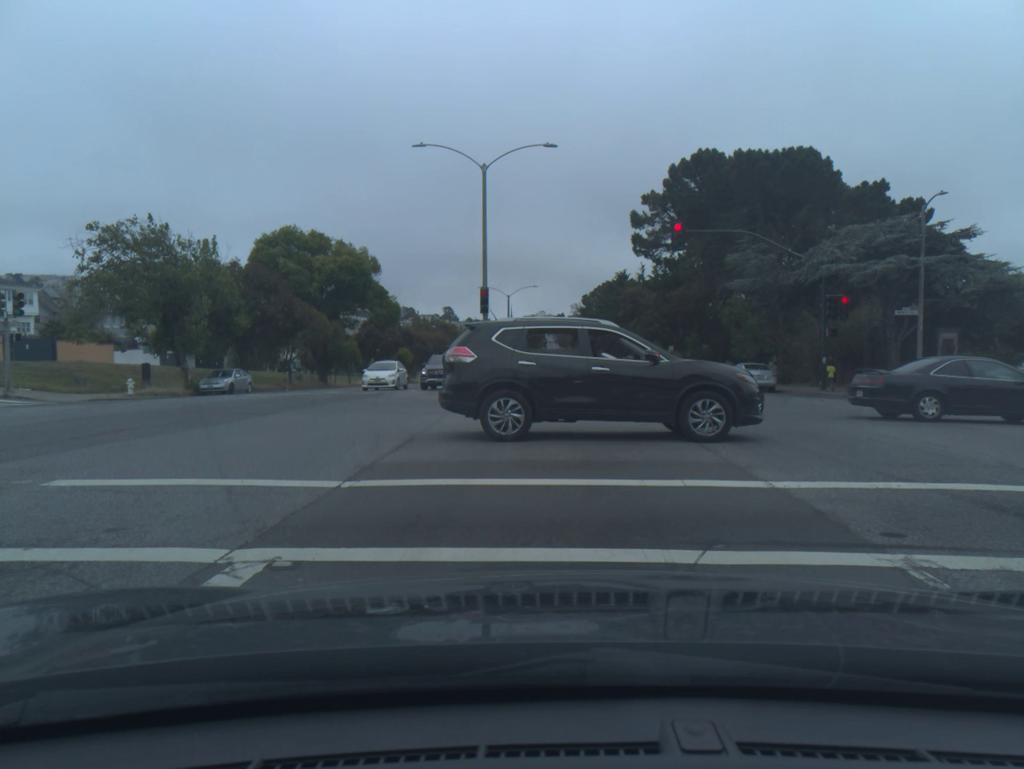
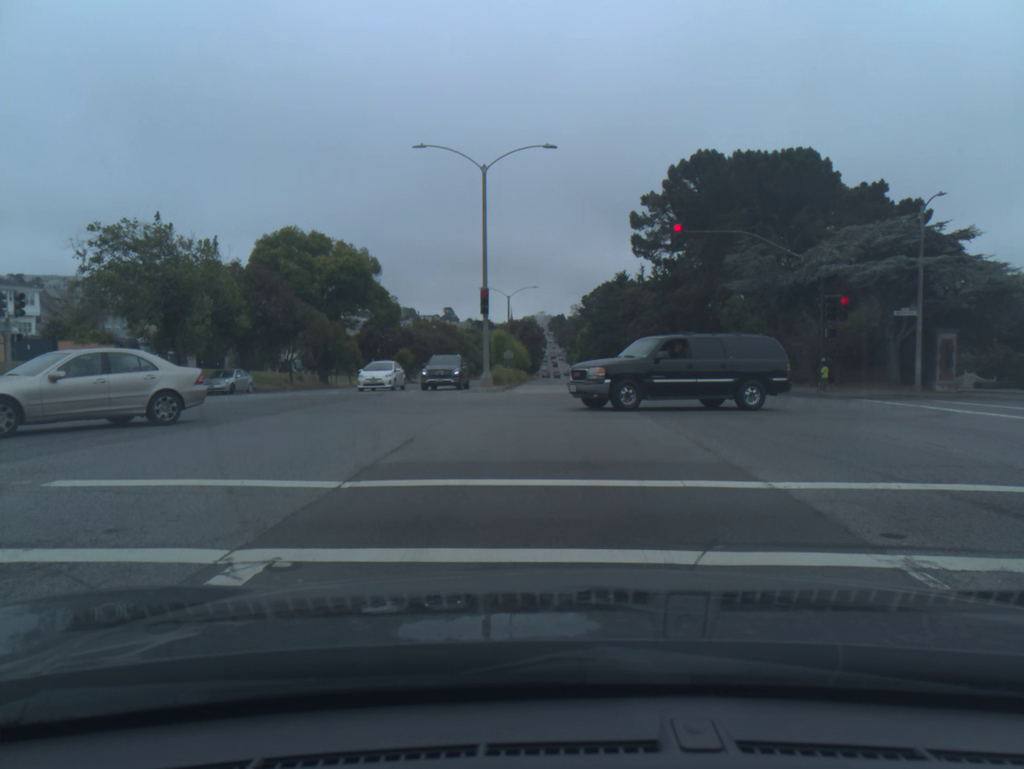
(0.0, 0.0) m; 0°
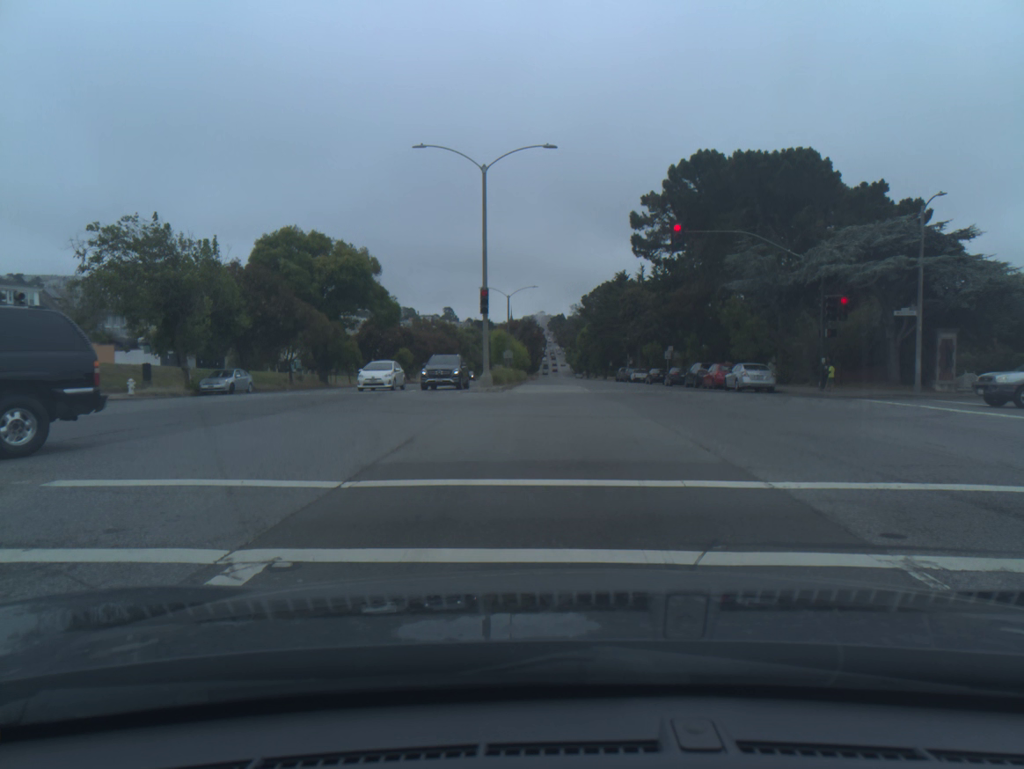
(0.0, +0.1) m; 0°
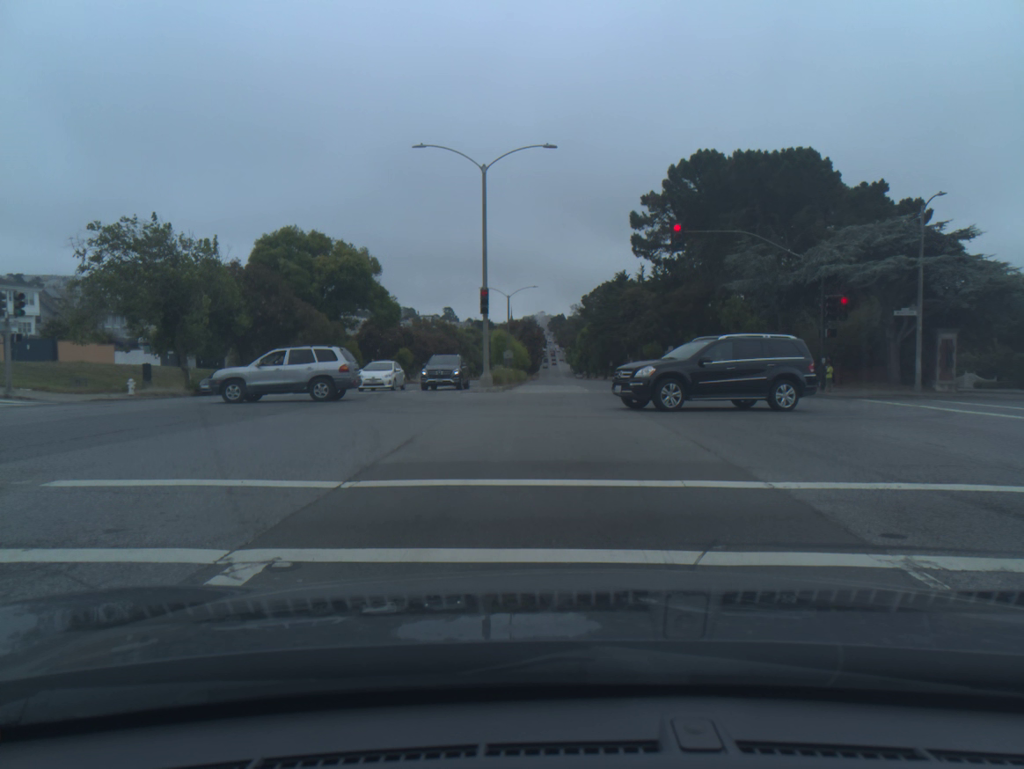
(0.0, 0.0) m; 0°
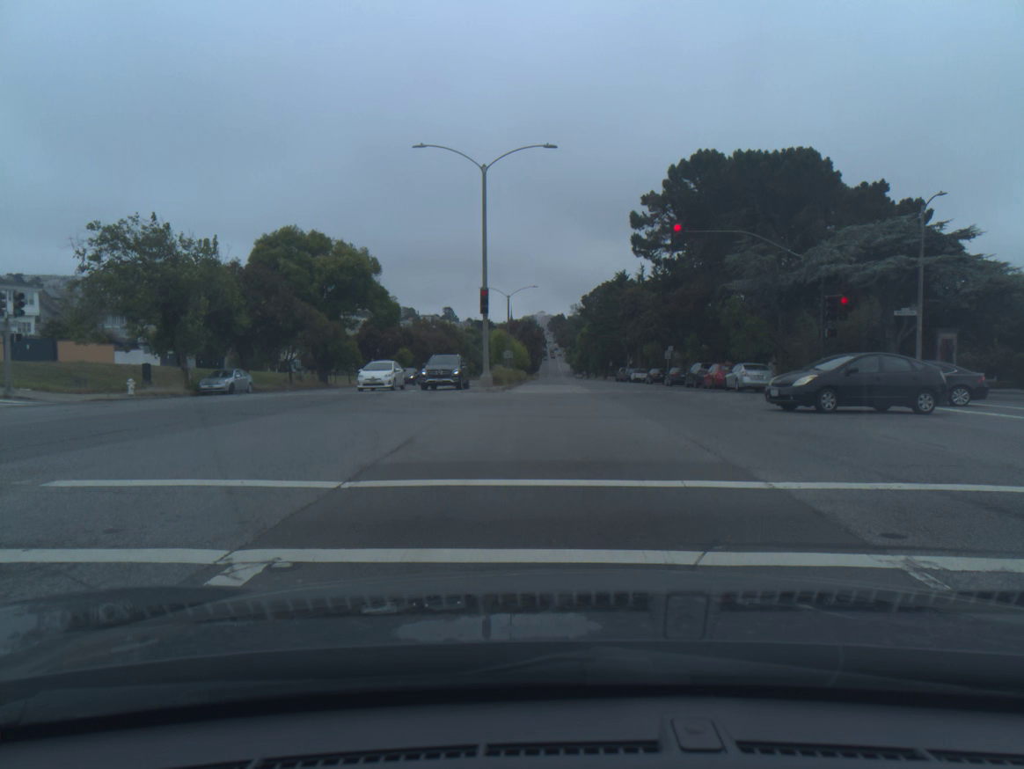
(+0.1, 0.0) m; 0°
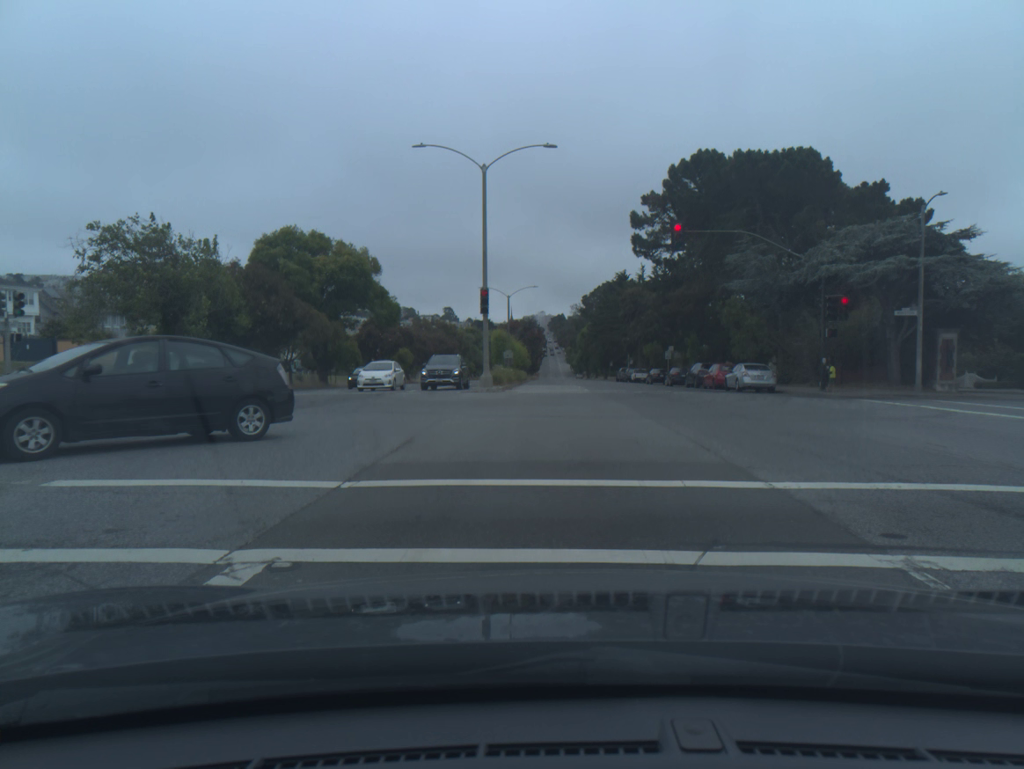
(0.0, 0.0) m; 0°
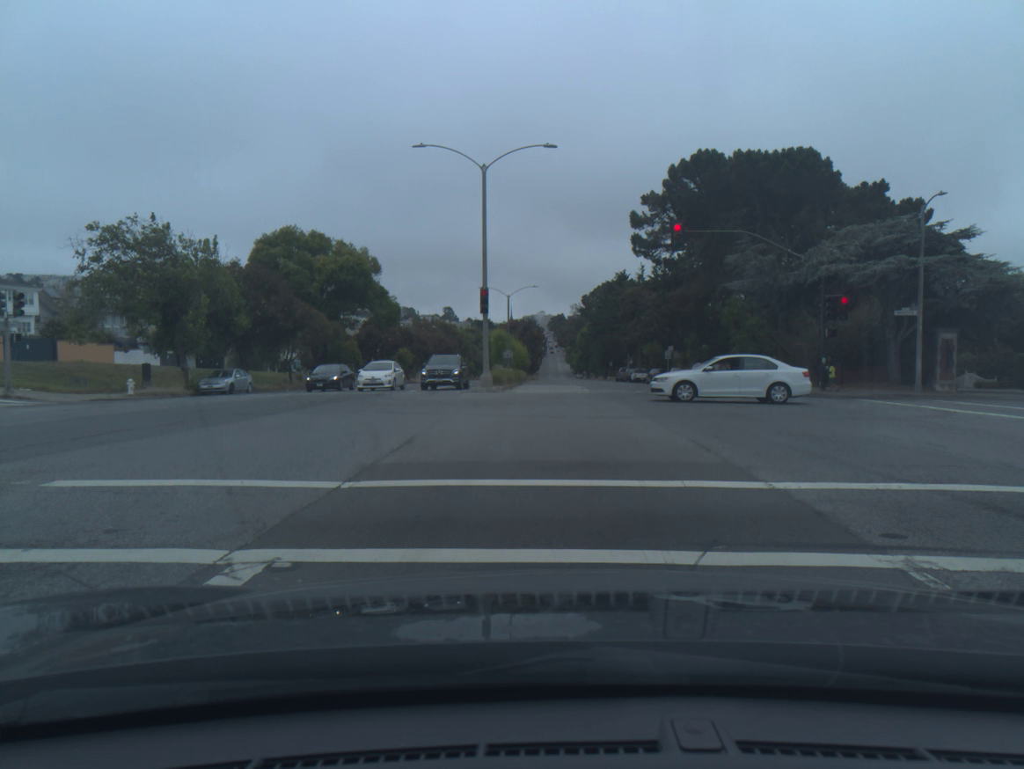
(0.0, 0.0) m; 0°
